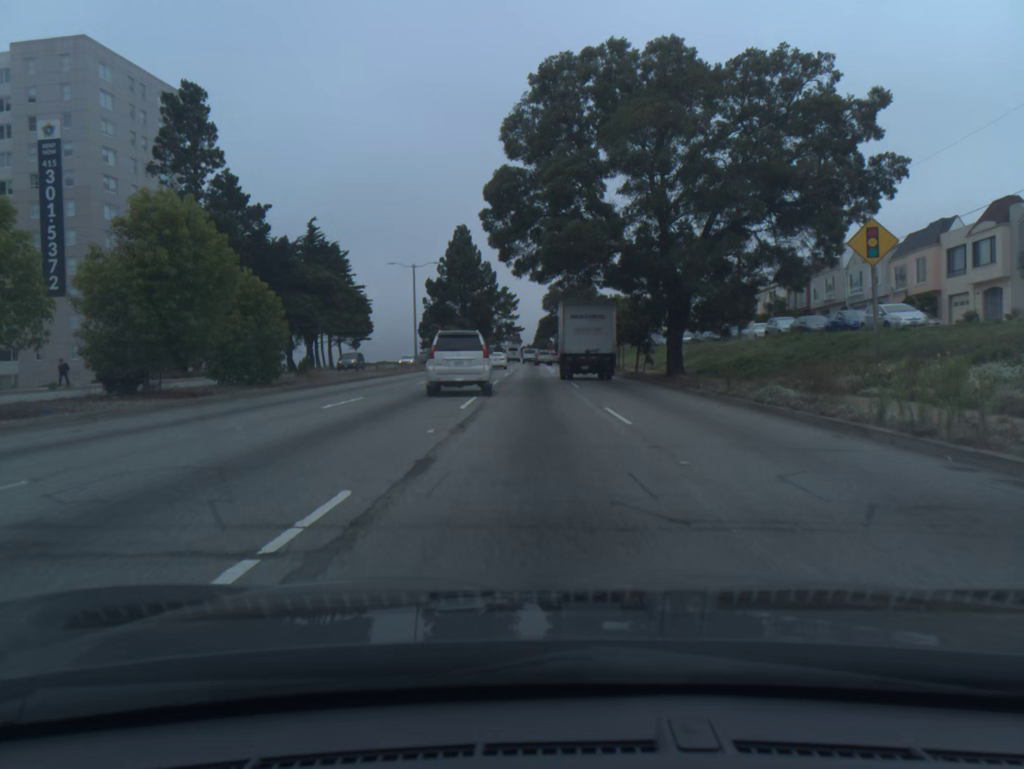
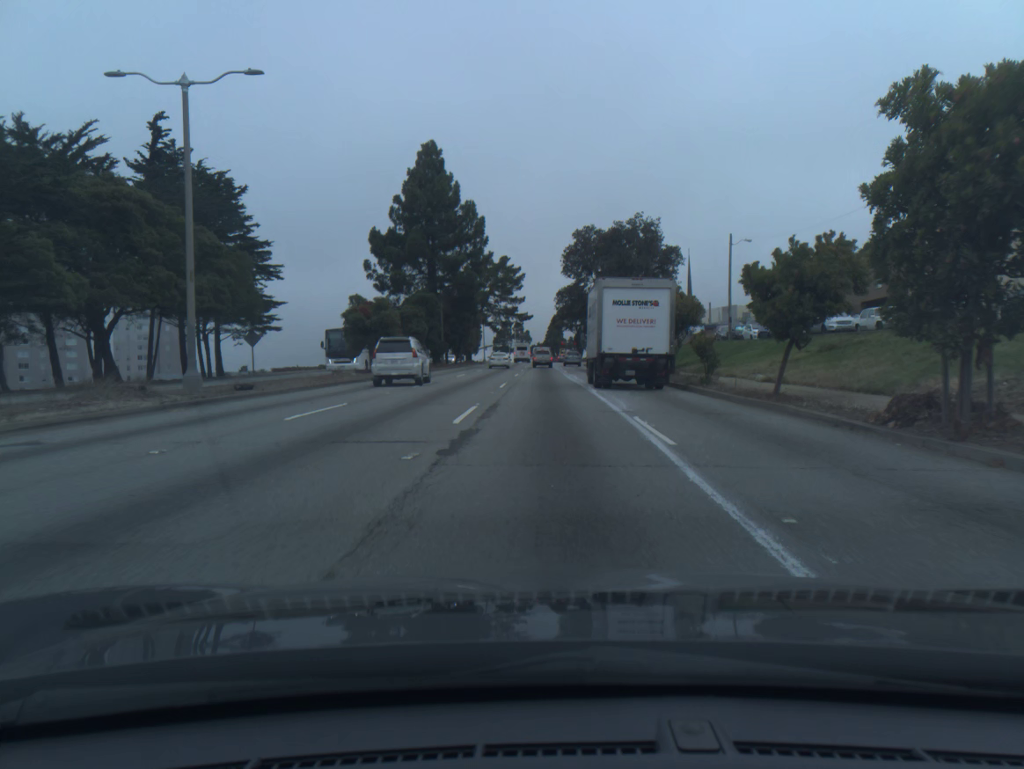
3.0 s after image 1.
(-0.6, +47.3) m; -1°
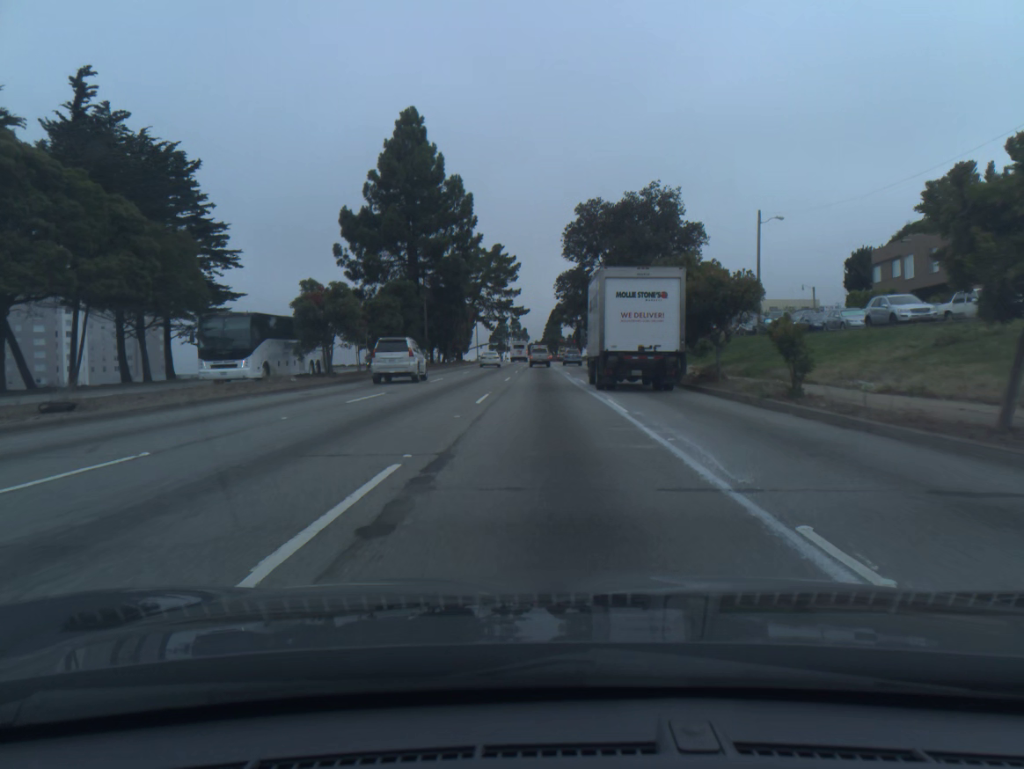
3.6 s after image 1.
(0.0, +9.5) m; 0°
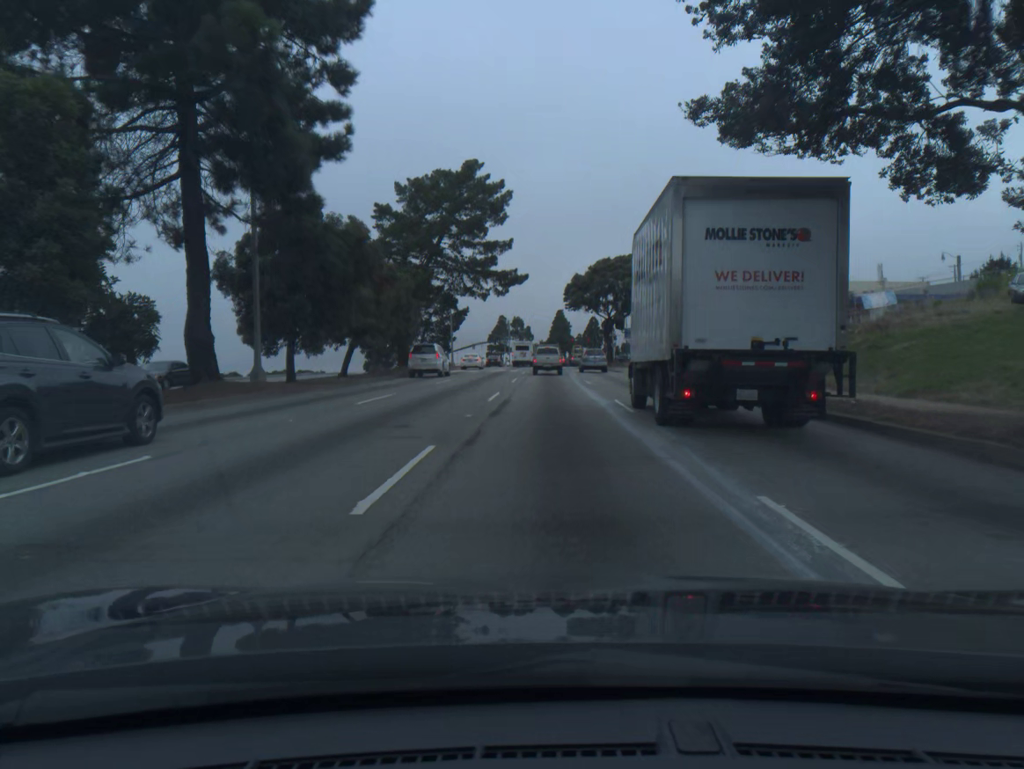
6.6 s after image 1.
(-0.2, +43.6) m; -1°
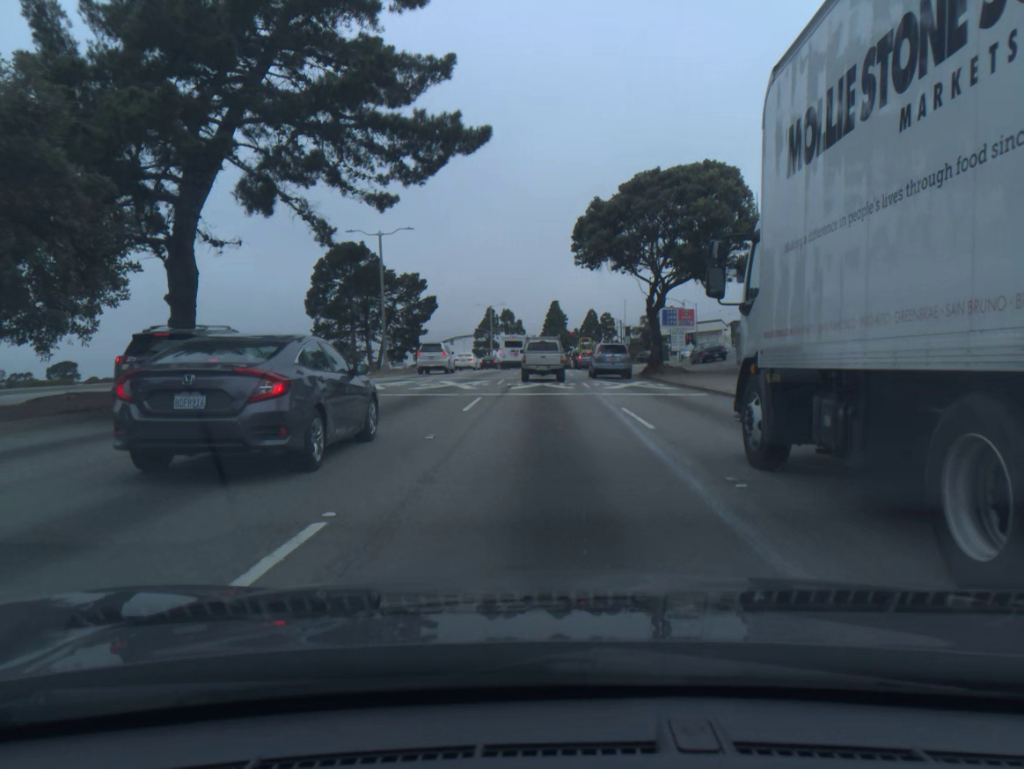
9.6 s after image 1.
(+0.3, +33.8) m; +1°
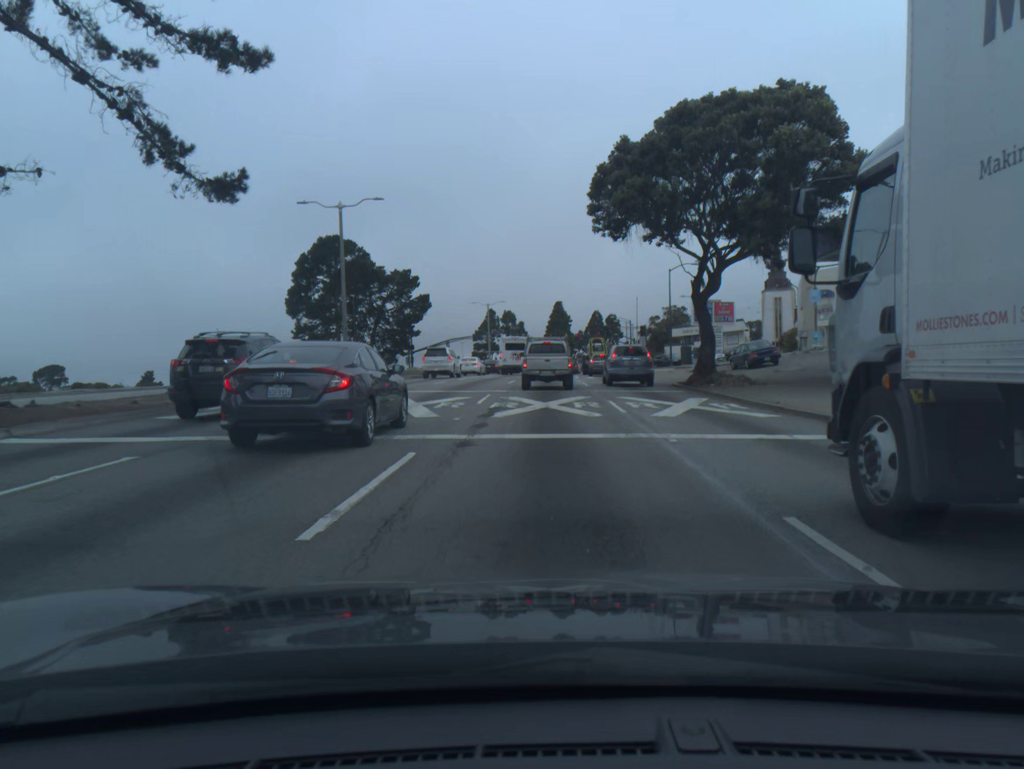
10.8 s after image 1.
(-0.1, +11.0) m; 0°
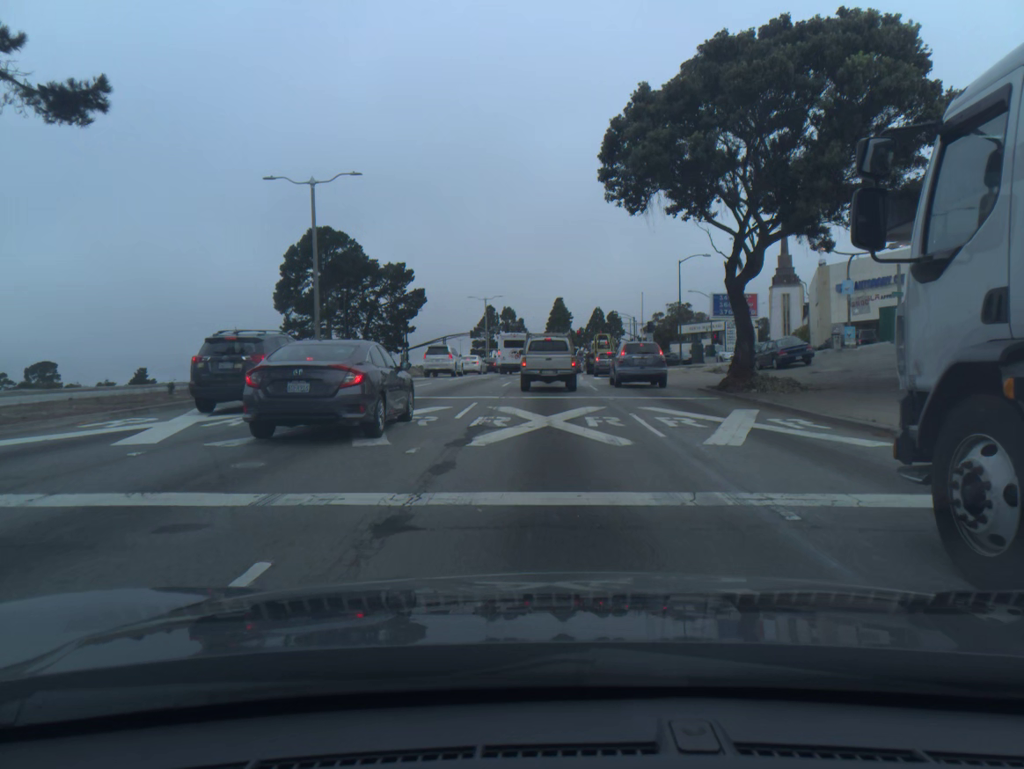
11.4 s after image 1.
(0.0, +5.0) m; 0°
